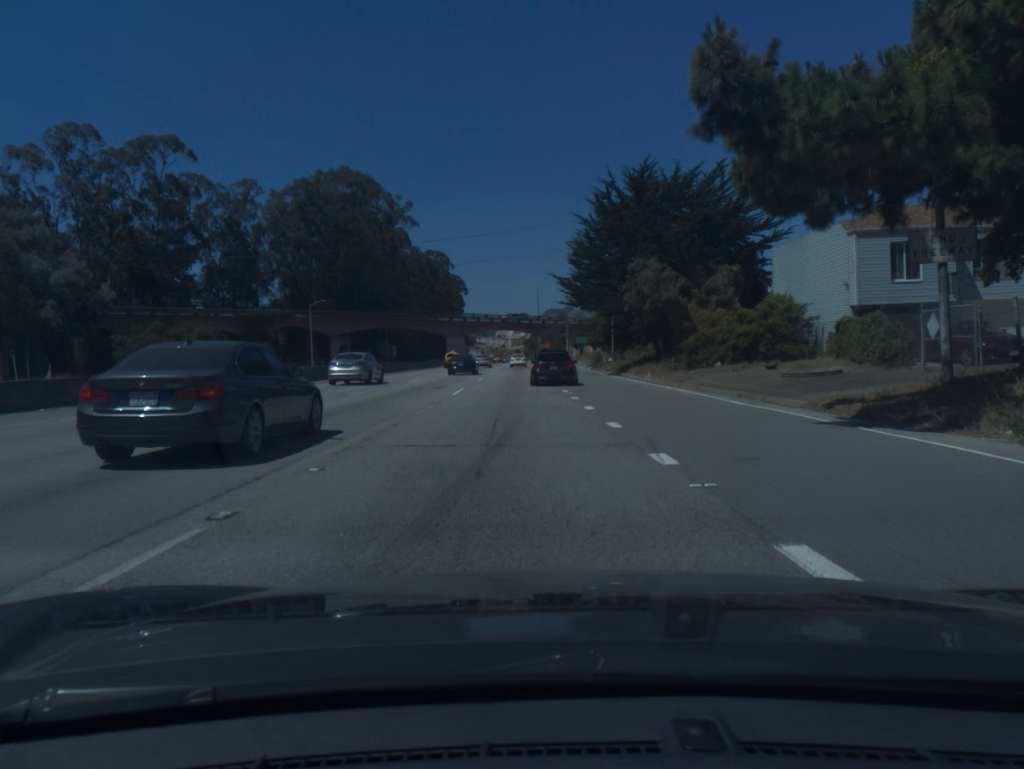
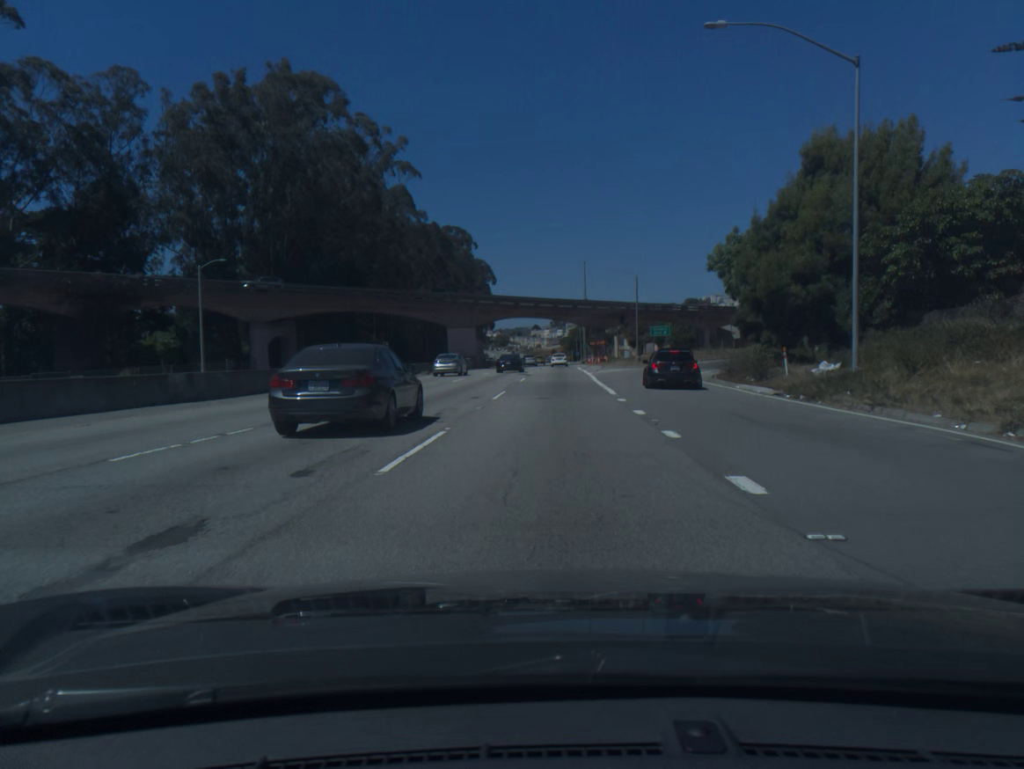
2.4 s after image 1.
(-1.8, +46.7) m; -3°
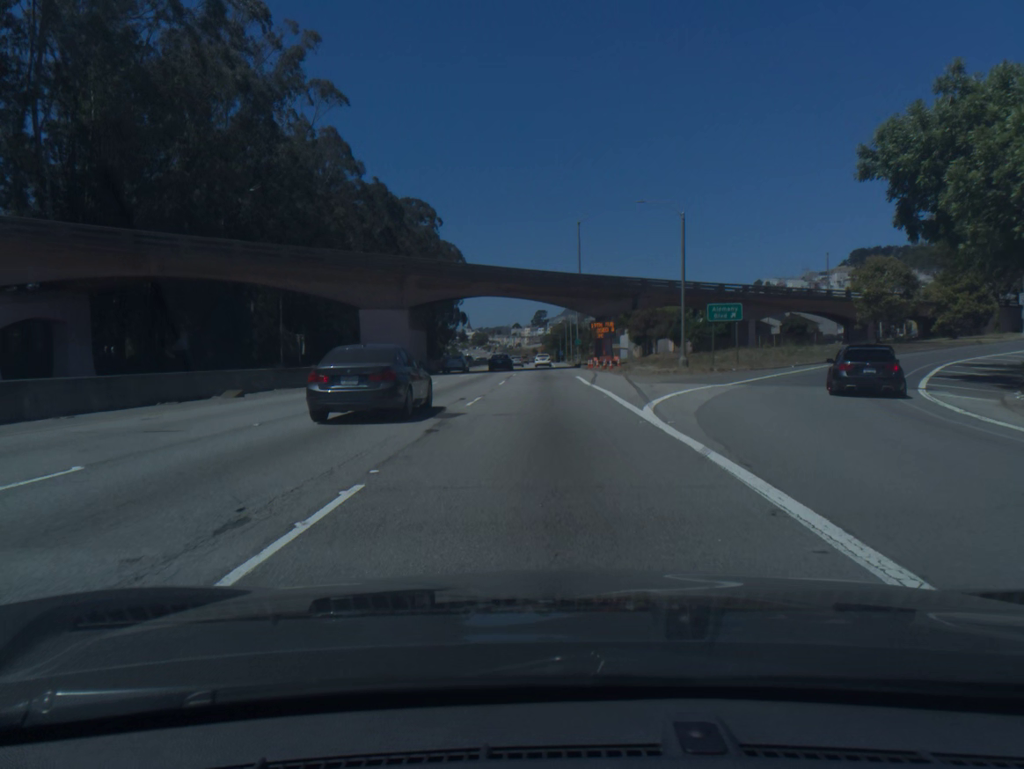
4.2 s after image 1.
(+0.4, +34.2) m; +1°
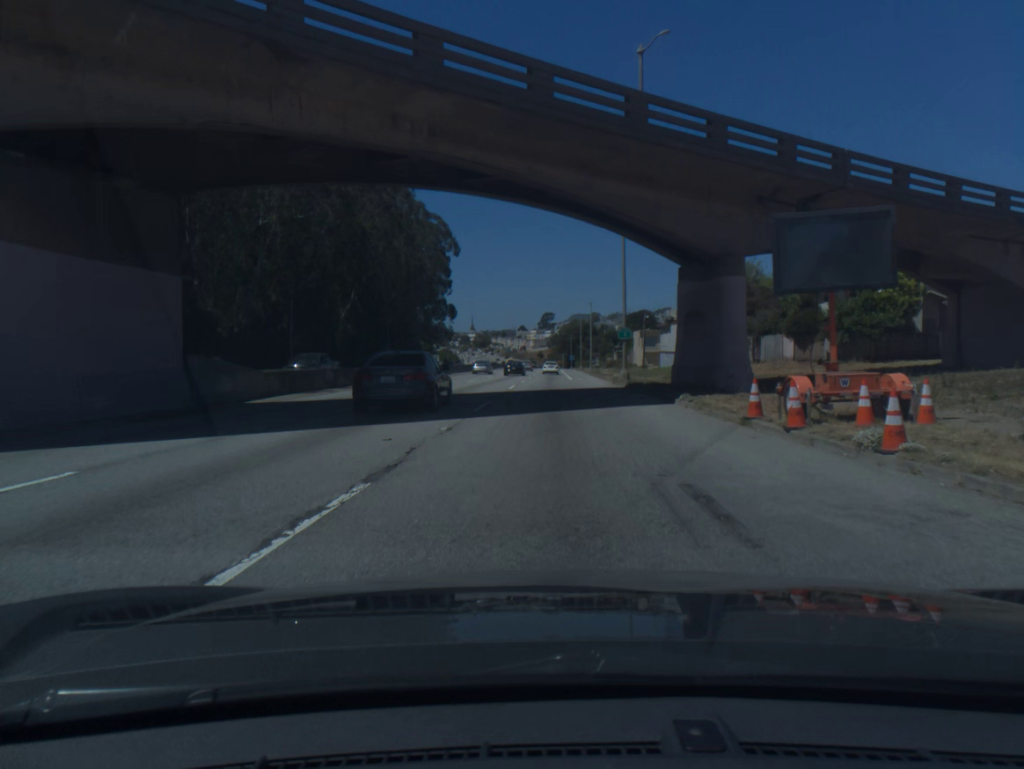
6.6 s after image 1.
(-0.2, +44.6) m; 0°
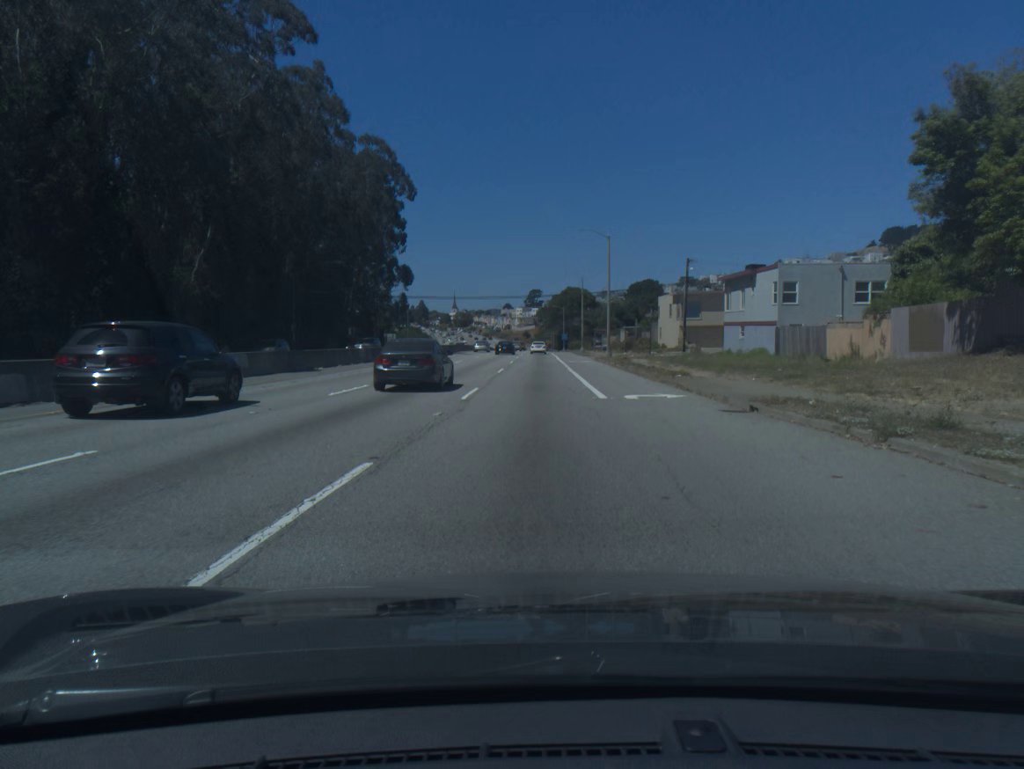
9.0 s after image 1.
(+0.4, +43.5) m; +1°
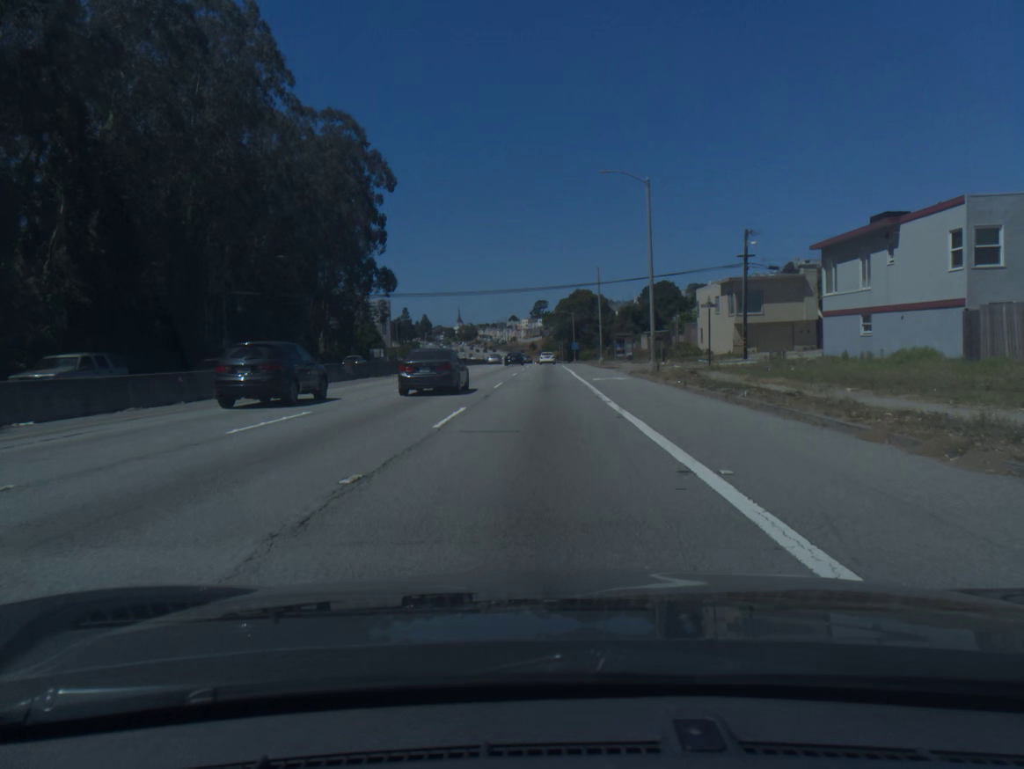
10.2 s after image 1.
(-0.1, +21.4) m; -1°
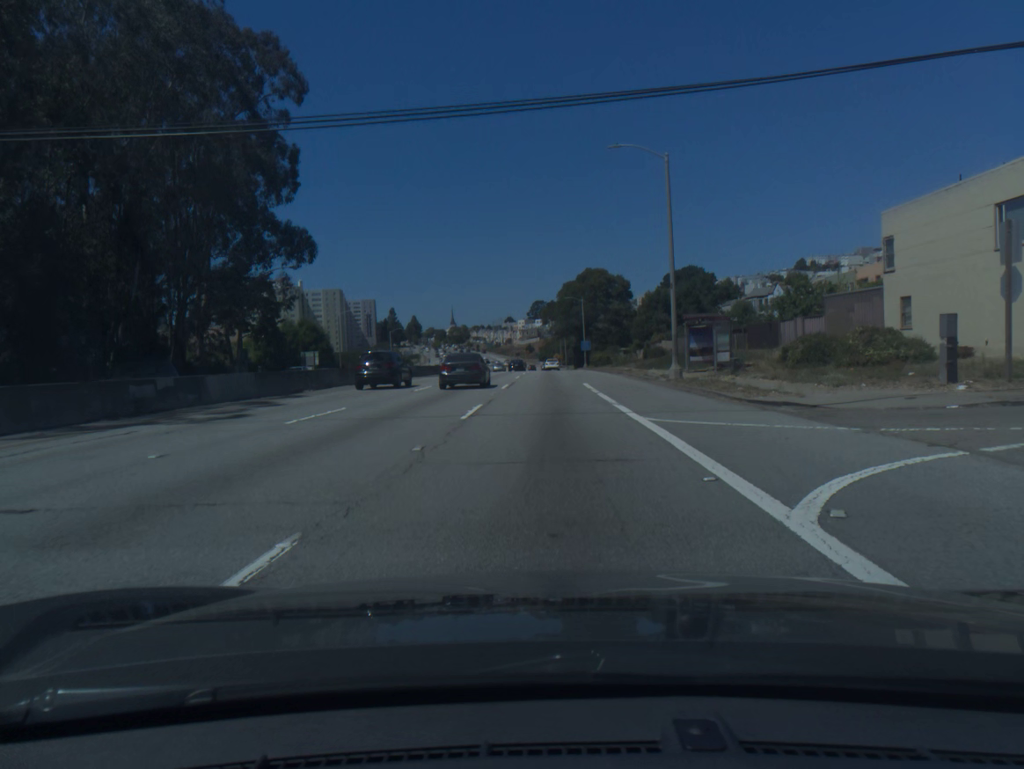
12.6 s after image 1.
(-0.1, +41.7) m; 0°
